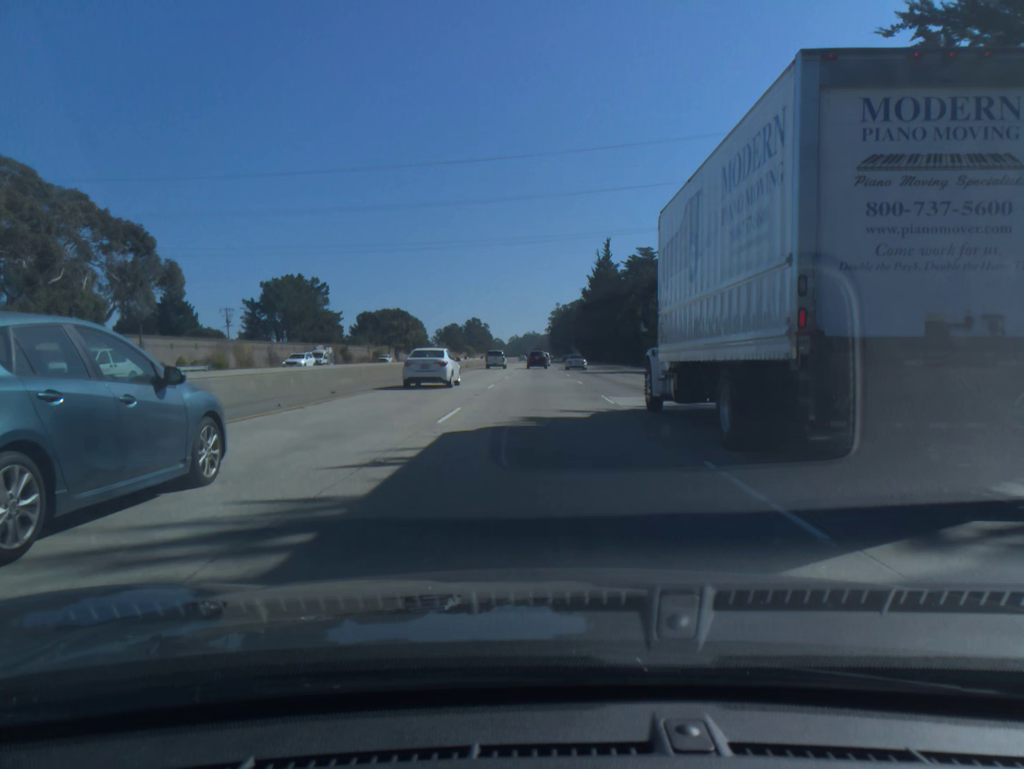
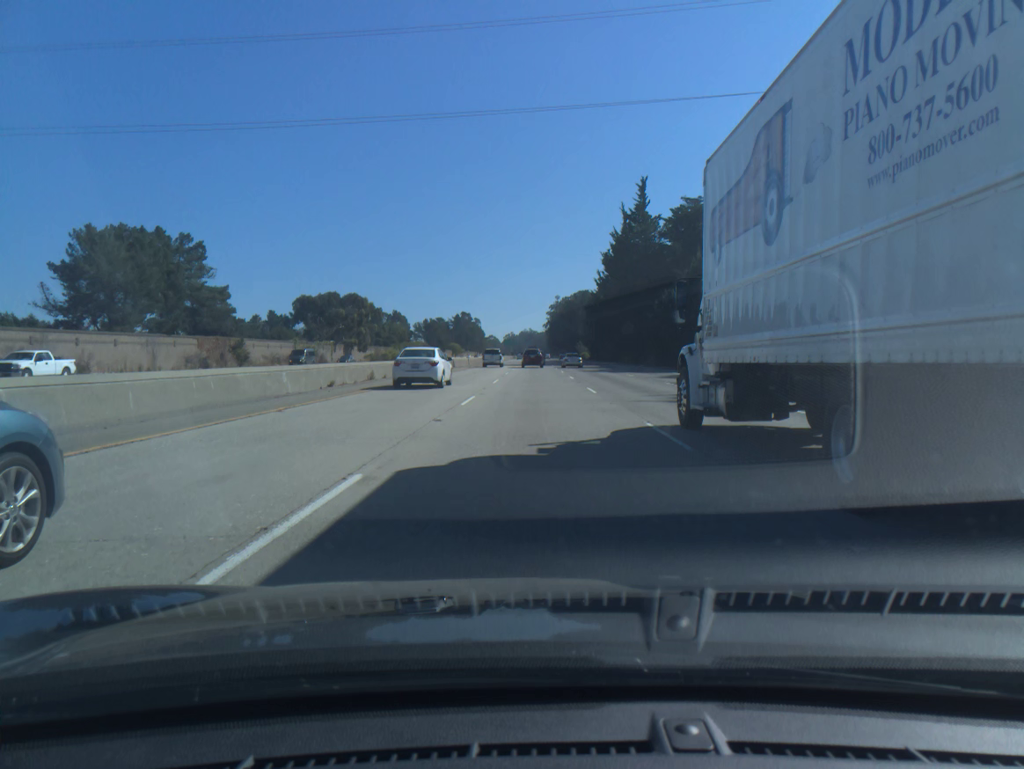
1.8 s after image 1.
(+0.1, +53.1) m; 0°
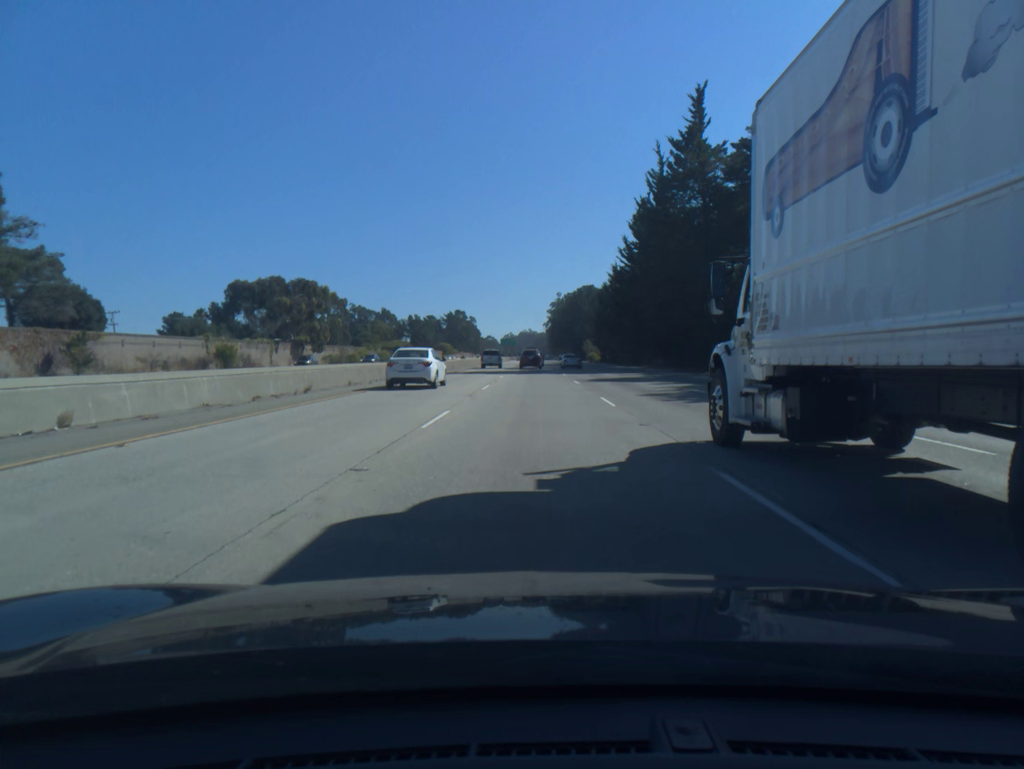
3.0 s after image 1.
(0.0, +35.2) m; 0°
